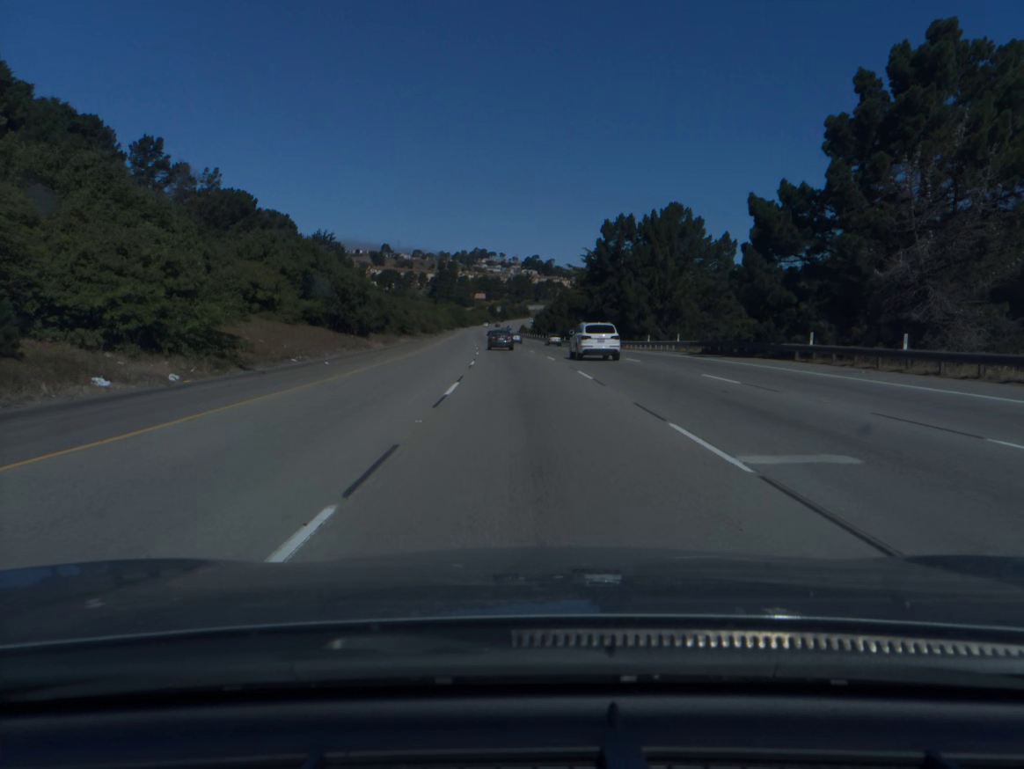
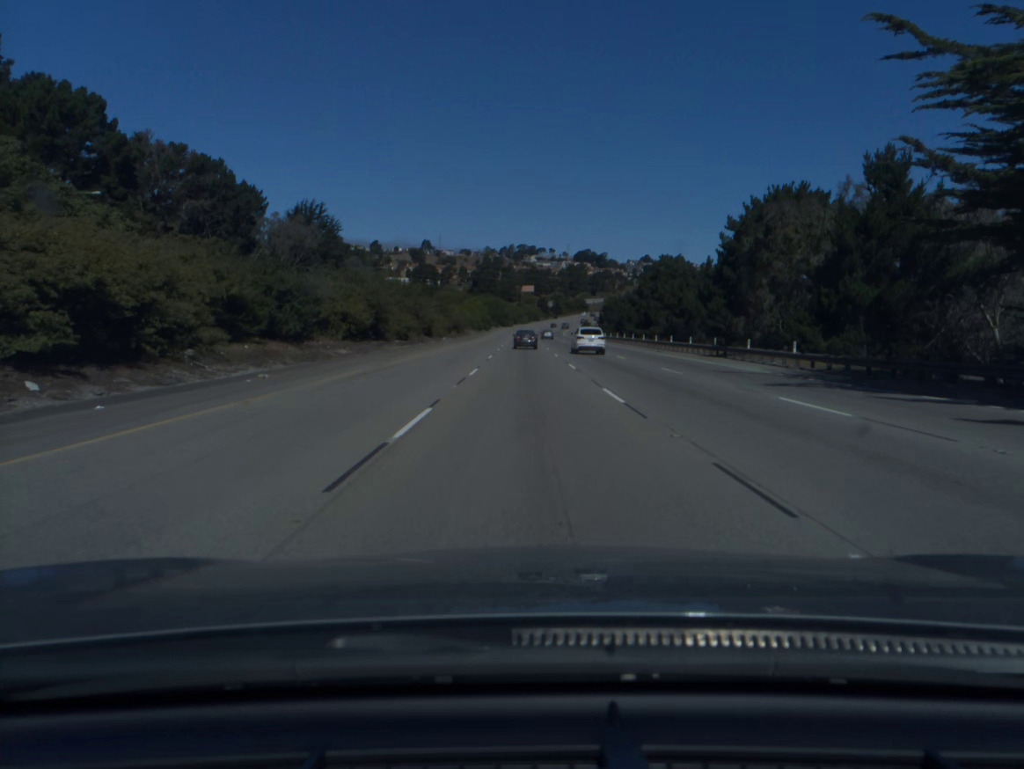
(-3.1, +79.5) m; -4°
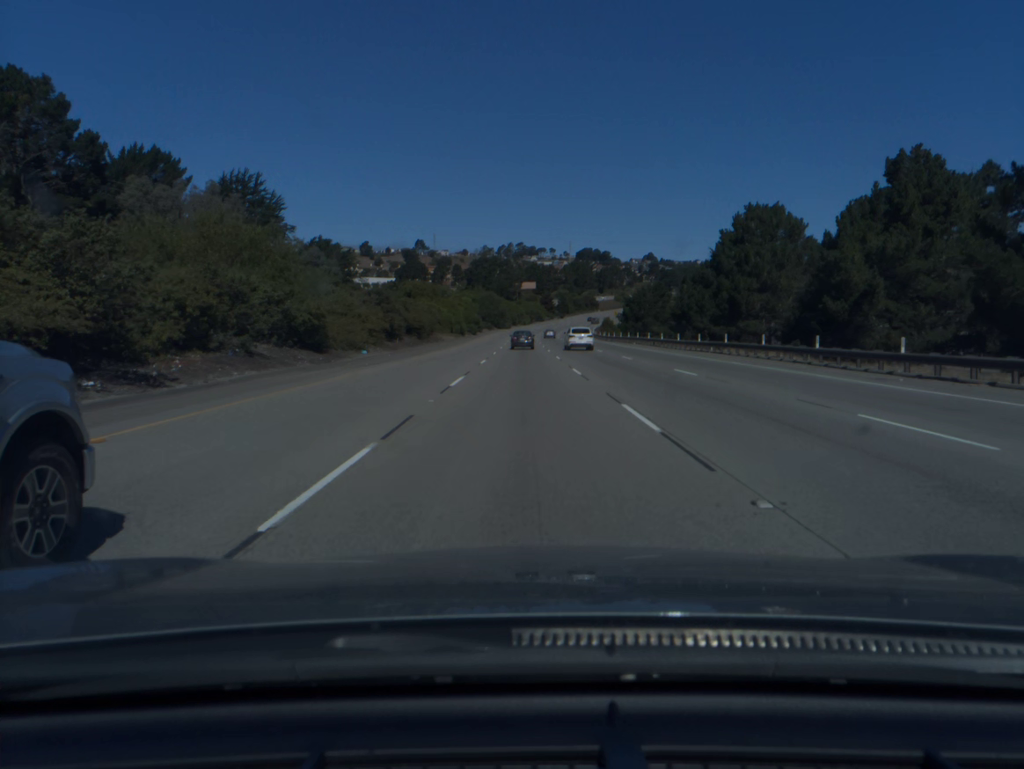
(0.0, +48.5) m; 0°
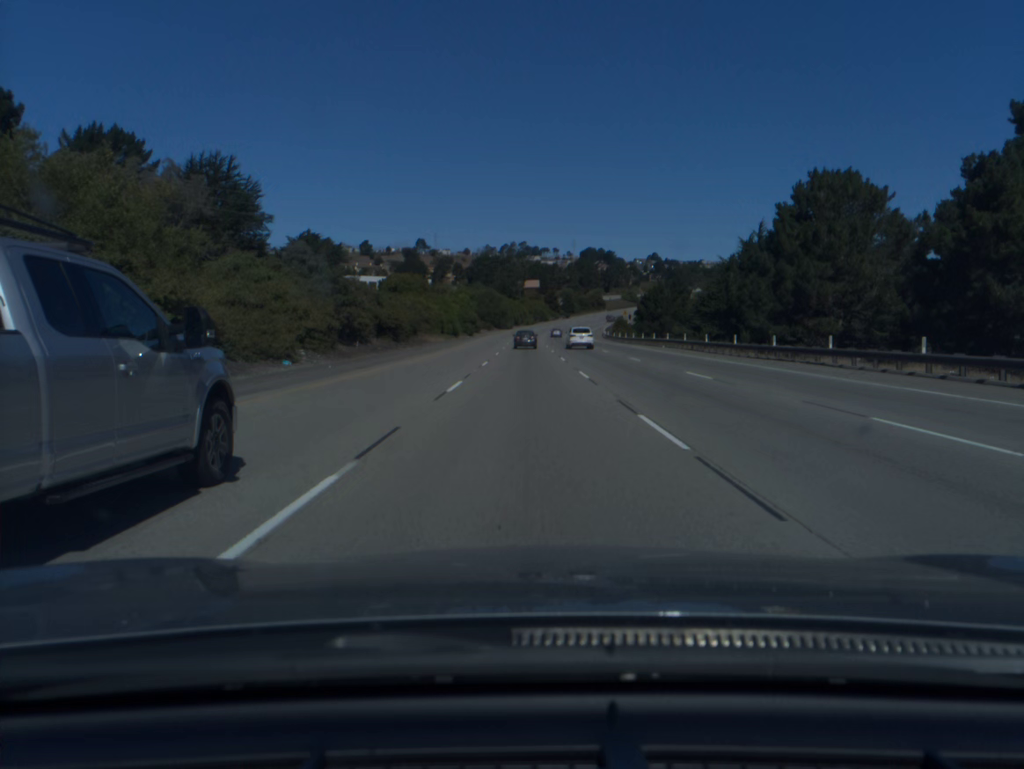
(0.0, +16.3) m; 0°
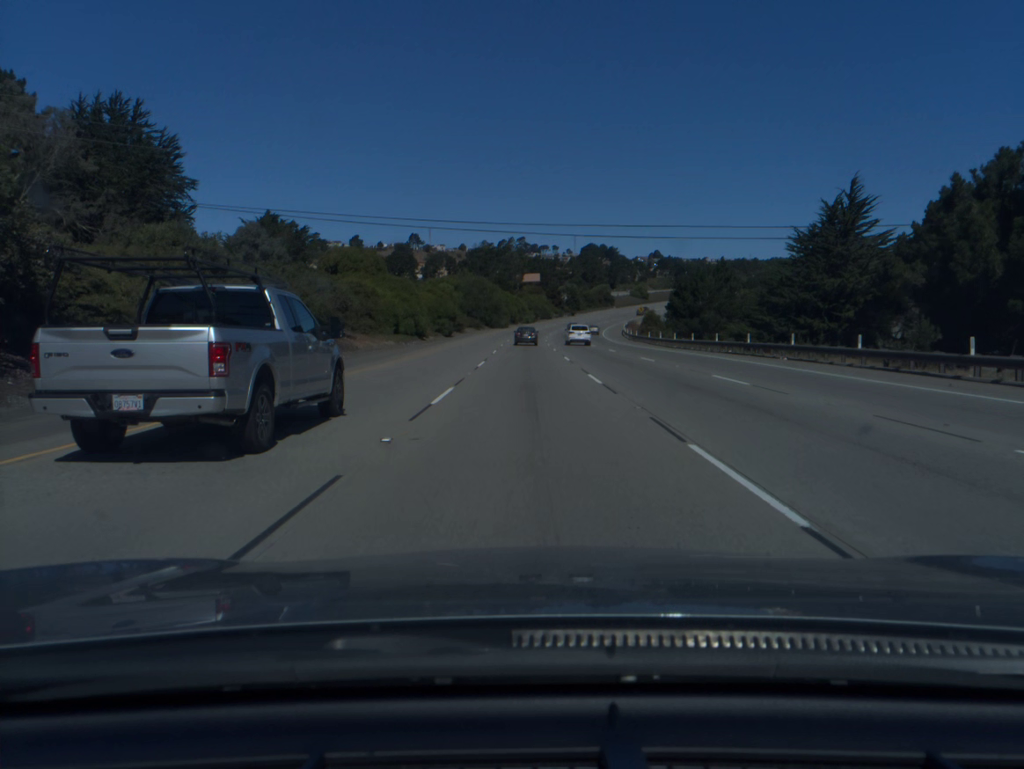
(0.0, +32.8) m; 0°
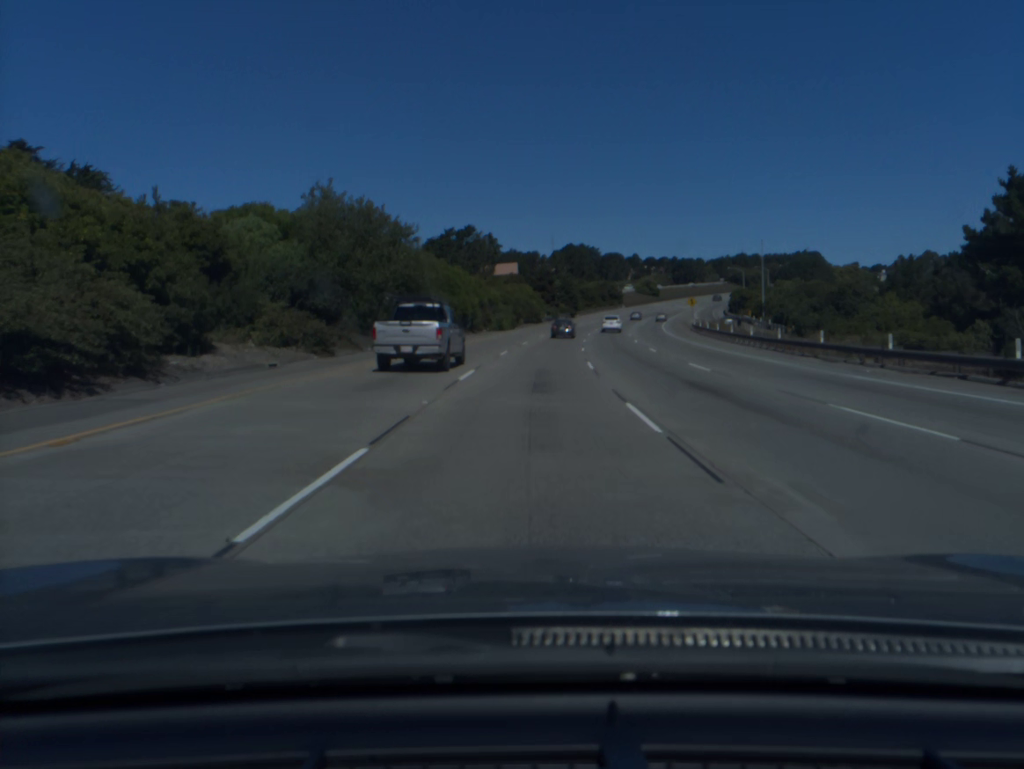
(+0.7, +82.8) m; +2°
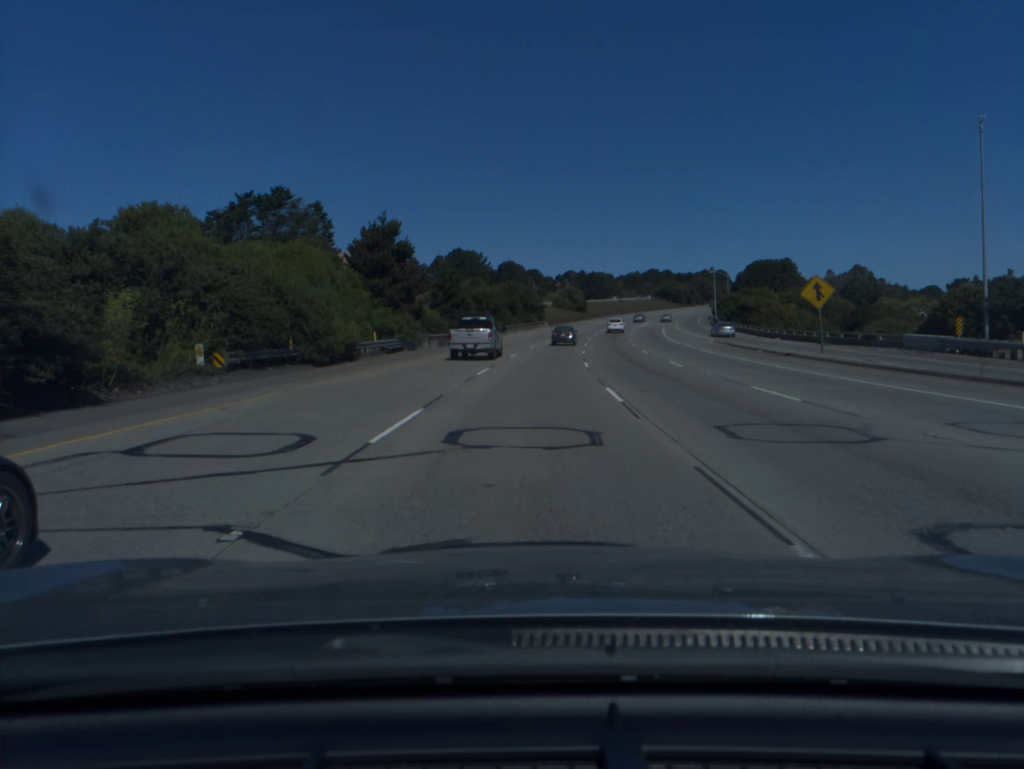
(+5.5, +82.3) m; +8°
